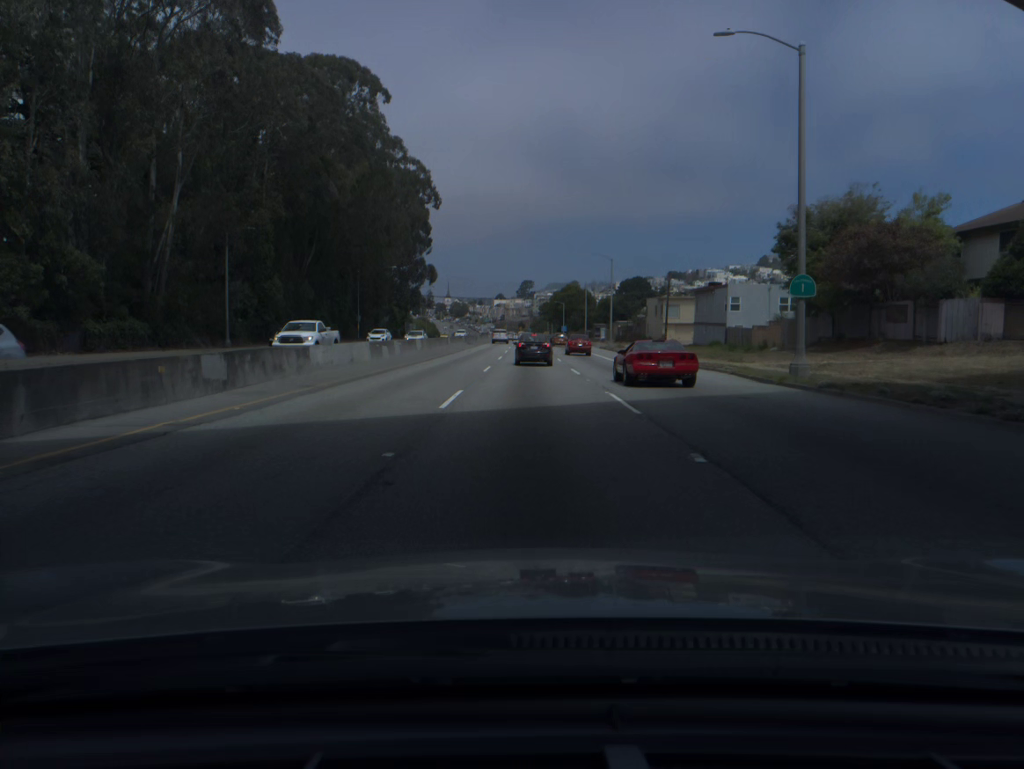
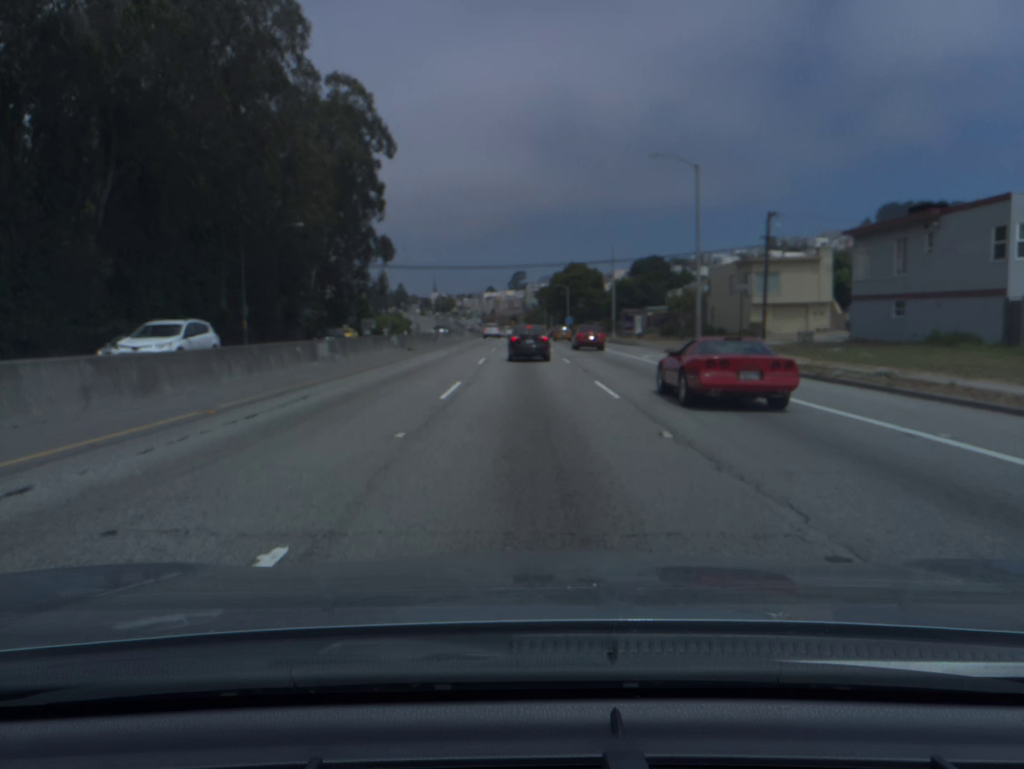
(+0.2, +42.6) m; +1°
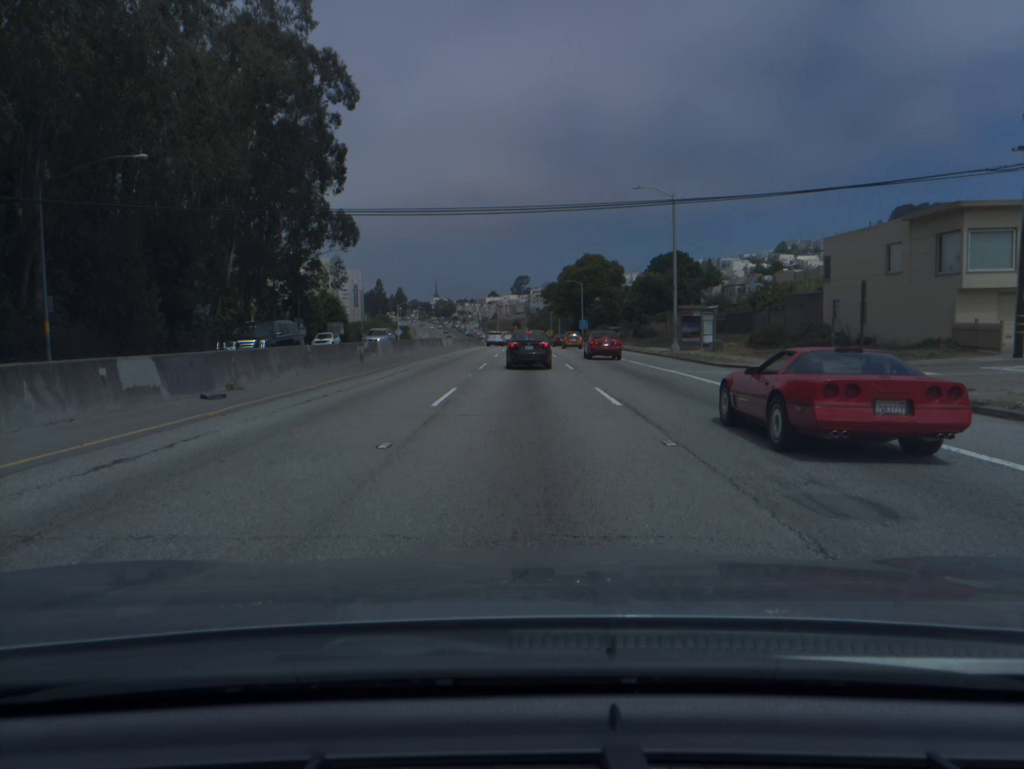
(-0.1, +30.4) m; 0°
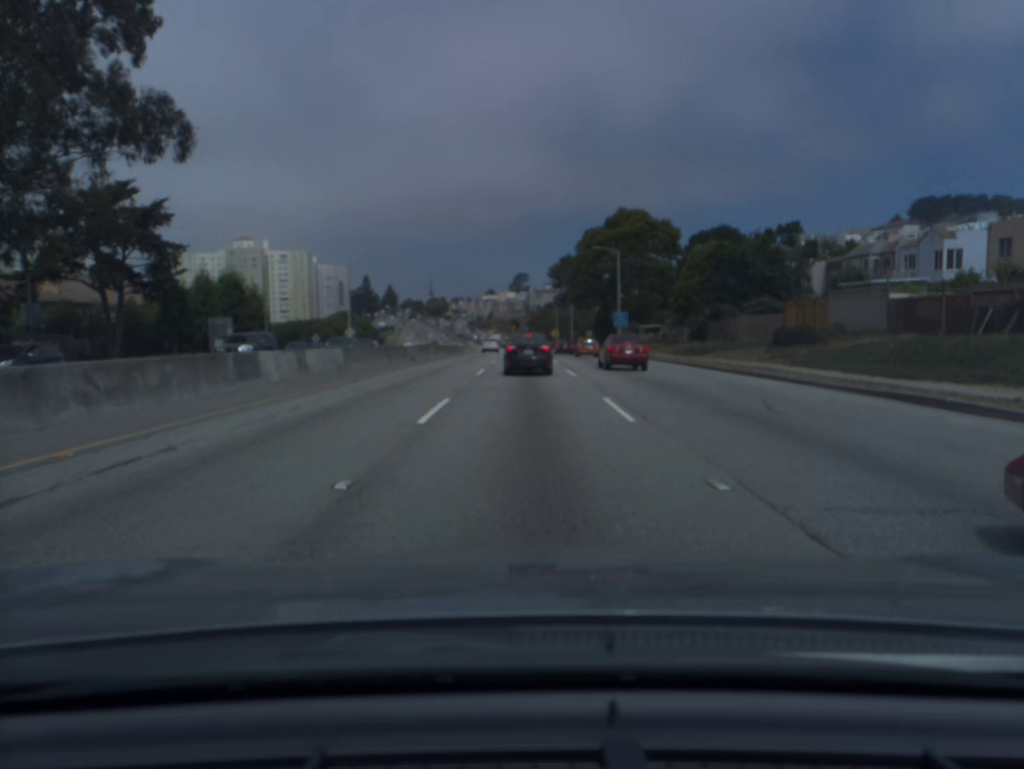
(0.0, +46.9) m; 0°
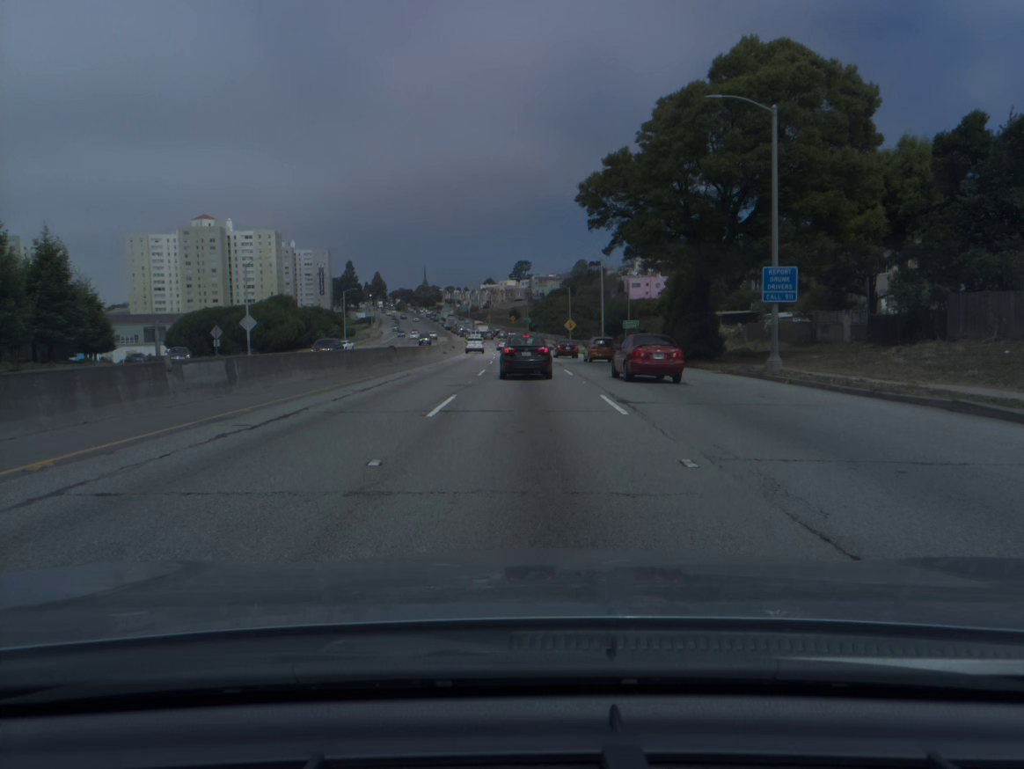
(-0.1, +42.7) m; 0°
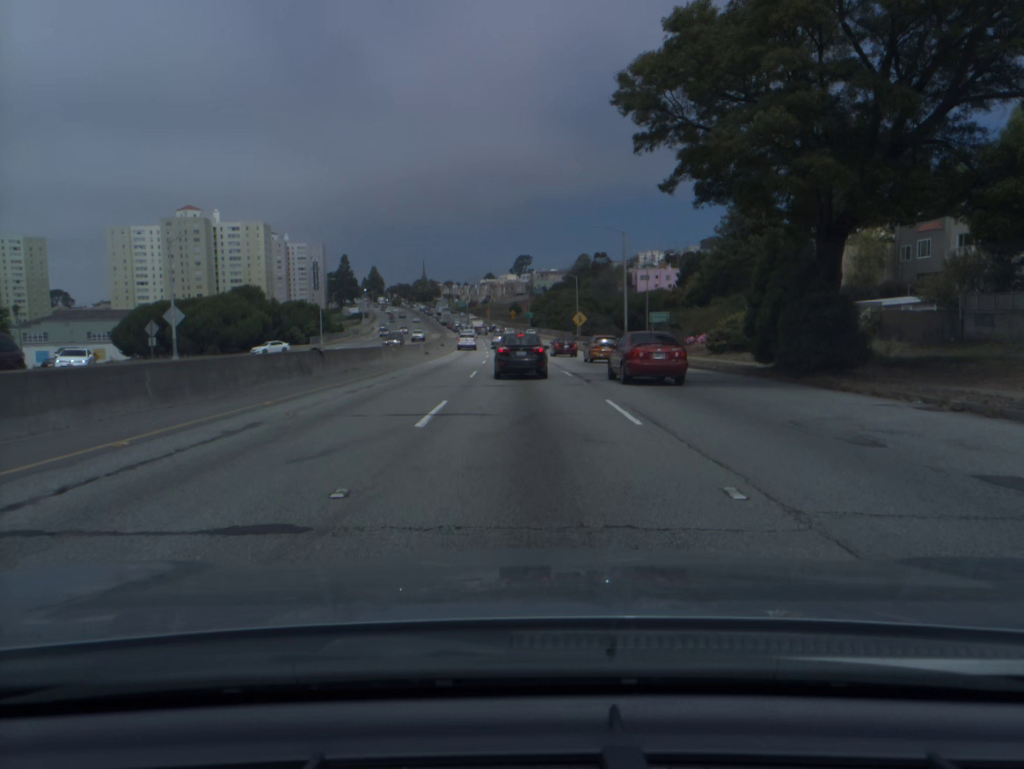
(0.0, +16.5) m; 0°
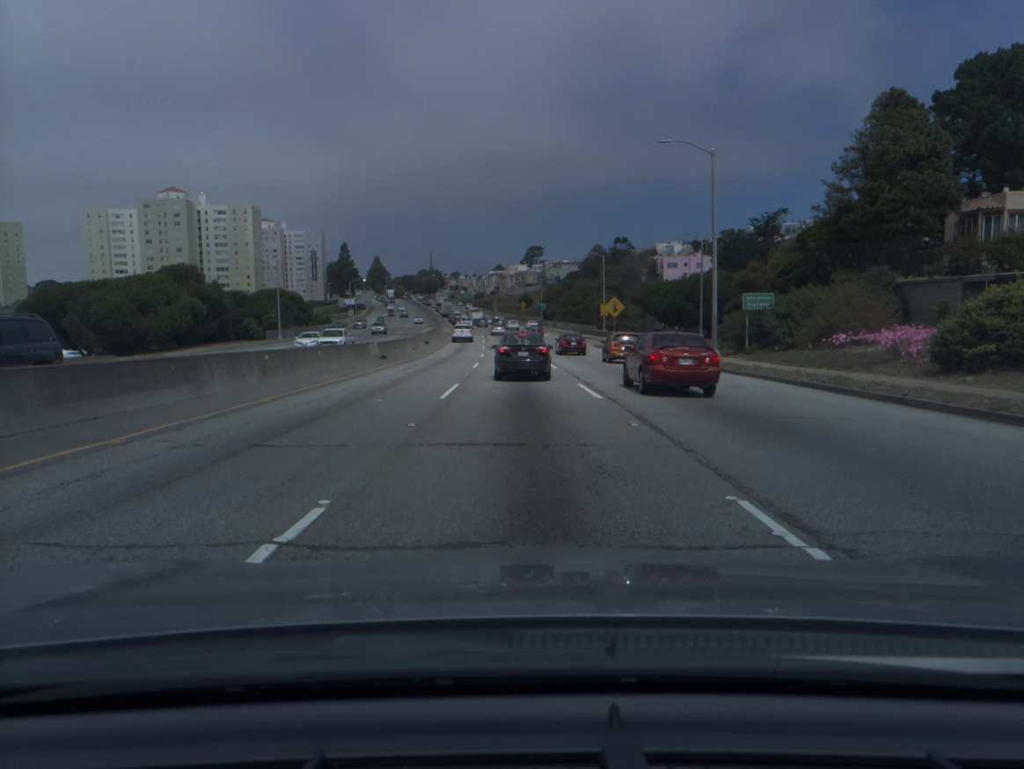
(-0.2, +24.3) m; -1°
